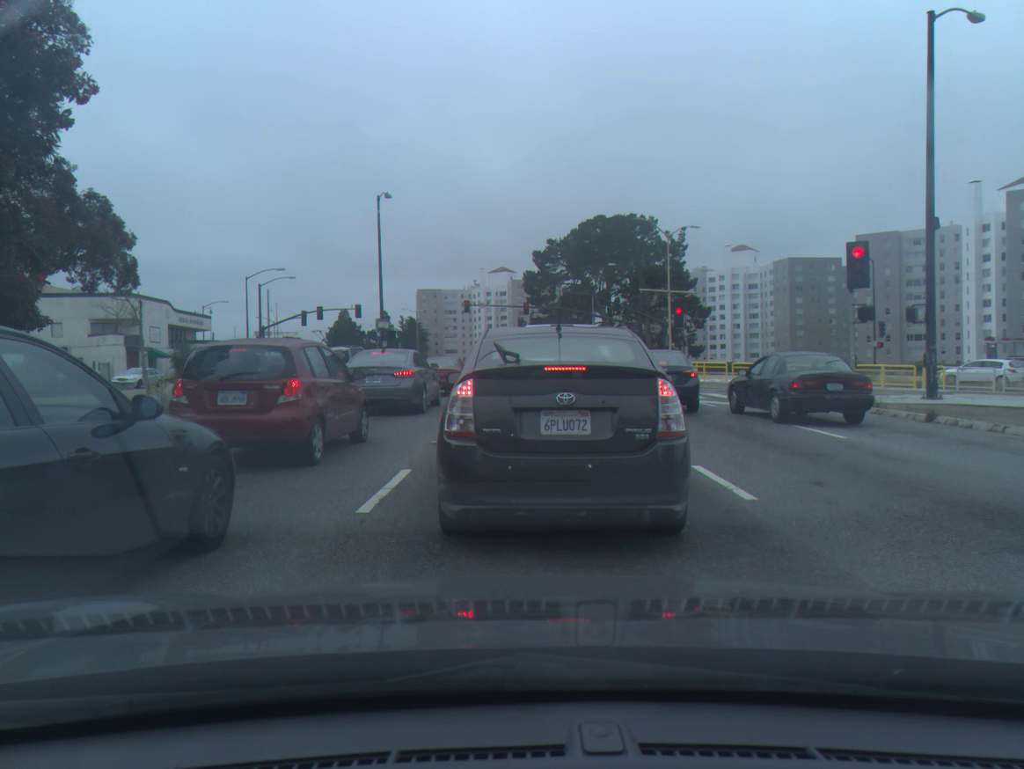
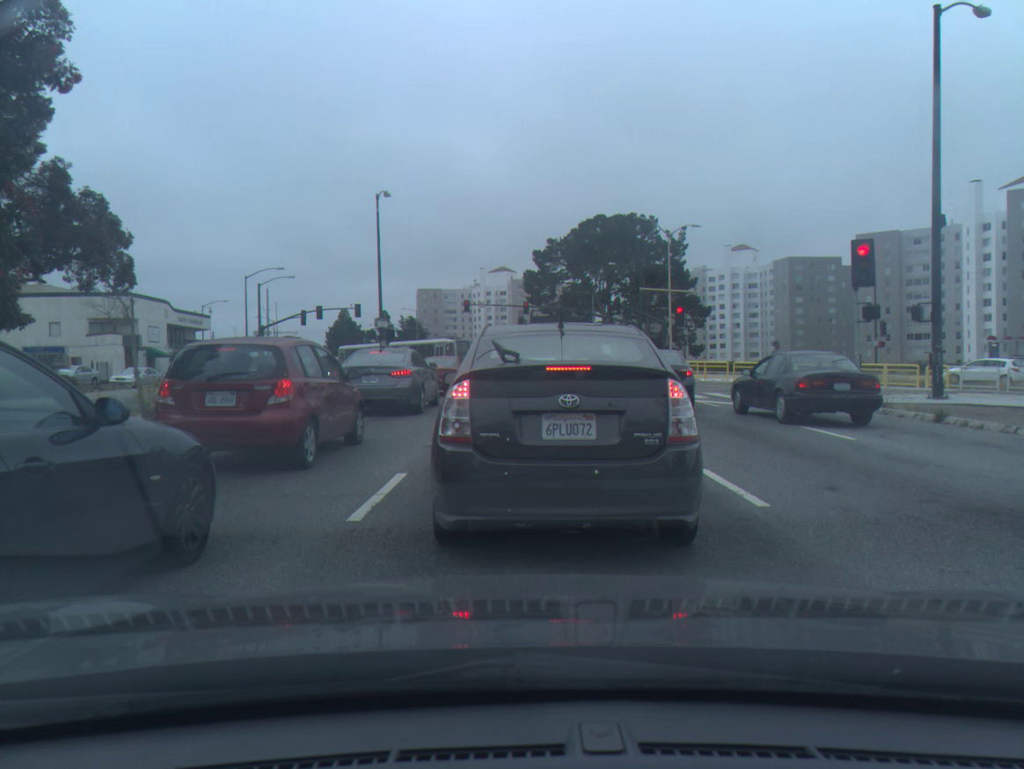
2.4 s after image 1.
(0.0, +0.4) m; 0°
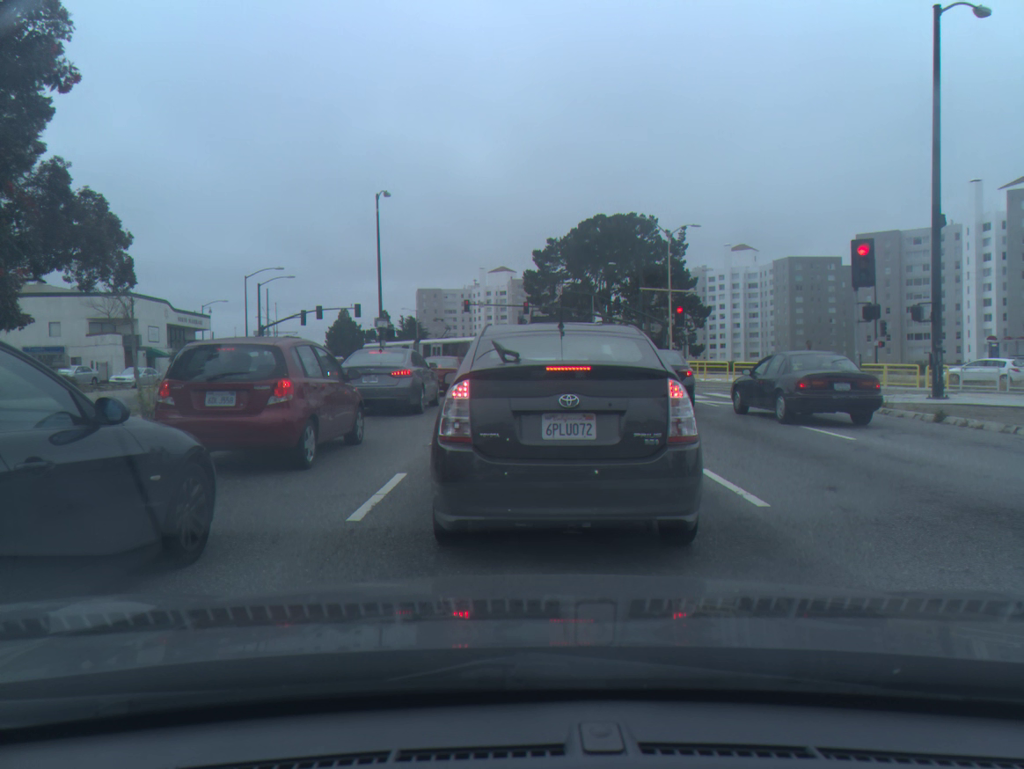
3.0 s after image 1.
(0.0, 0.0) m; 0°
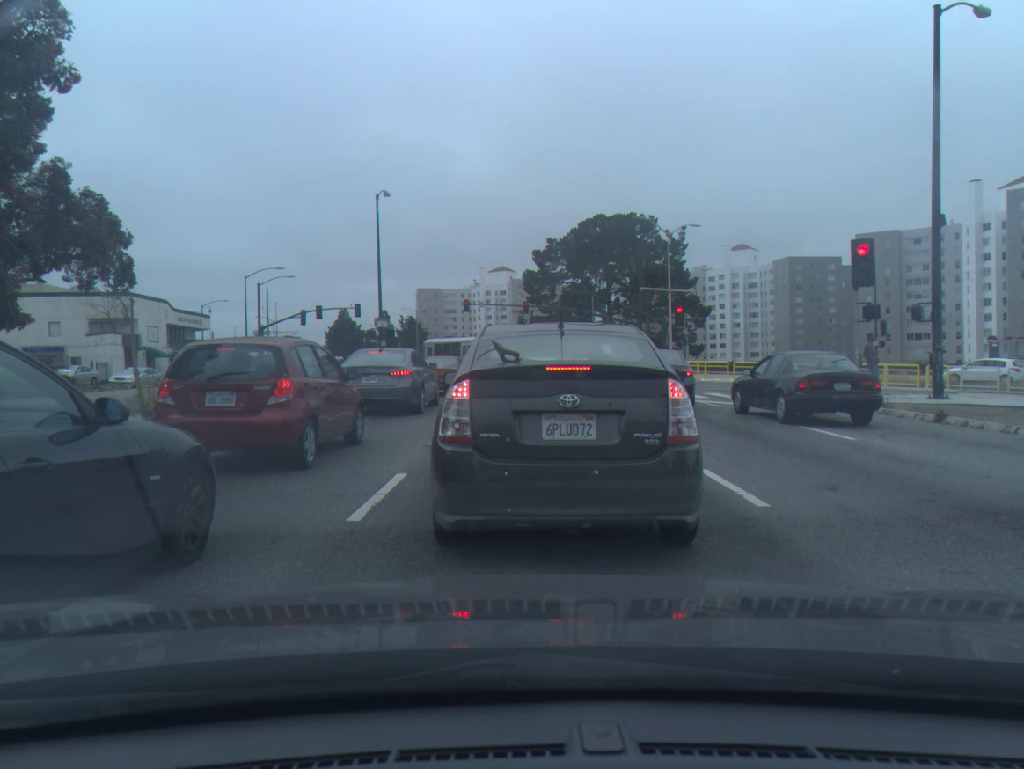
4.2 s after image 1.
(0.0, 0.0) m; 0°
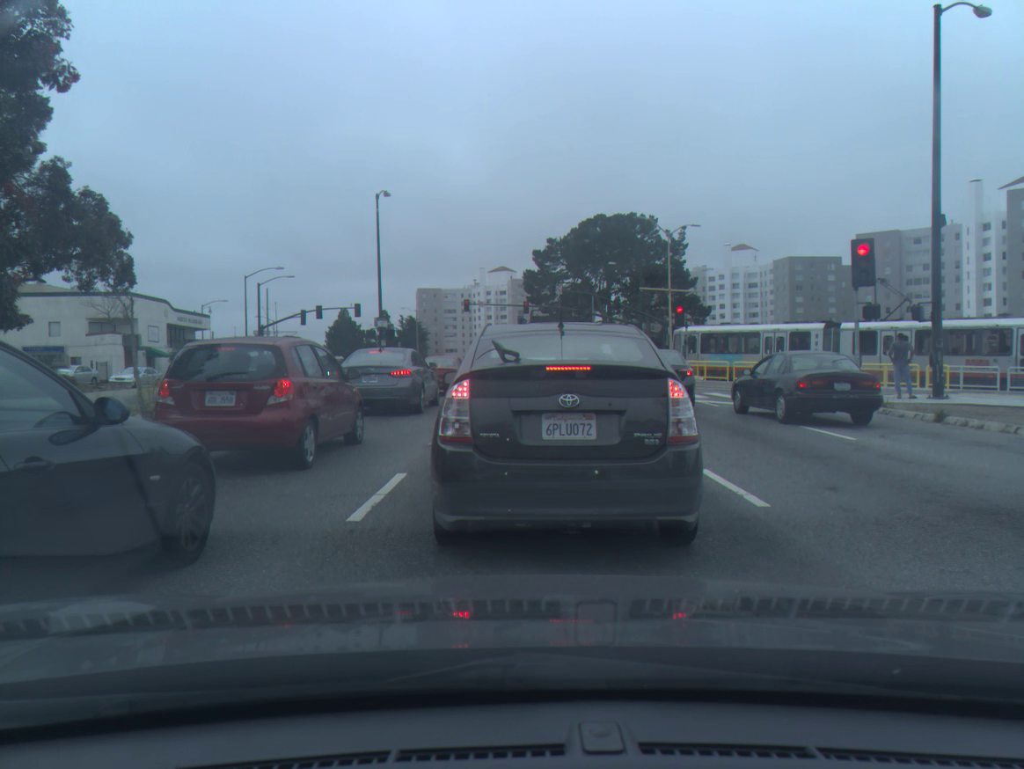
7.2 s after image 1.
(0.0, 0.0) m; 0°
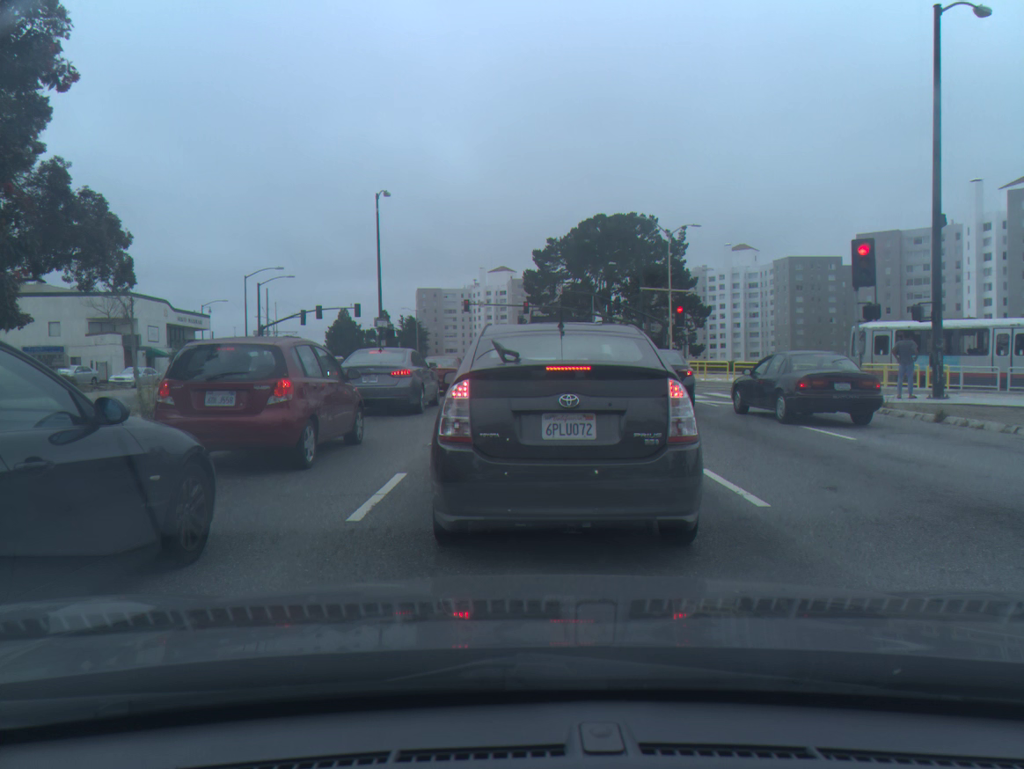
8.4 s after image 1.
(0.0, 0.0) m; 0°
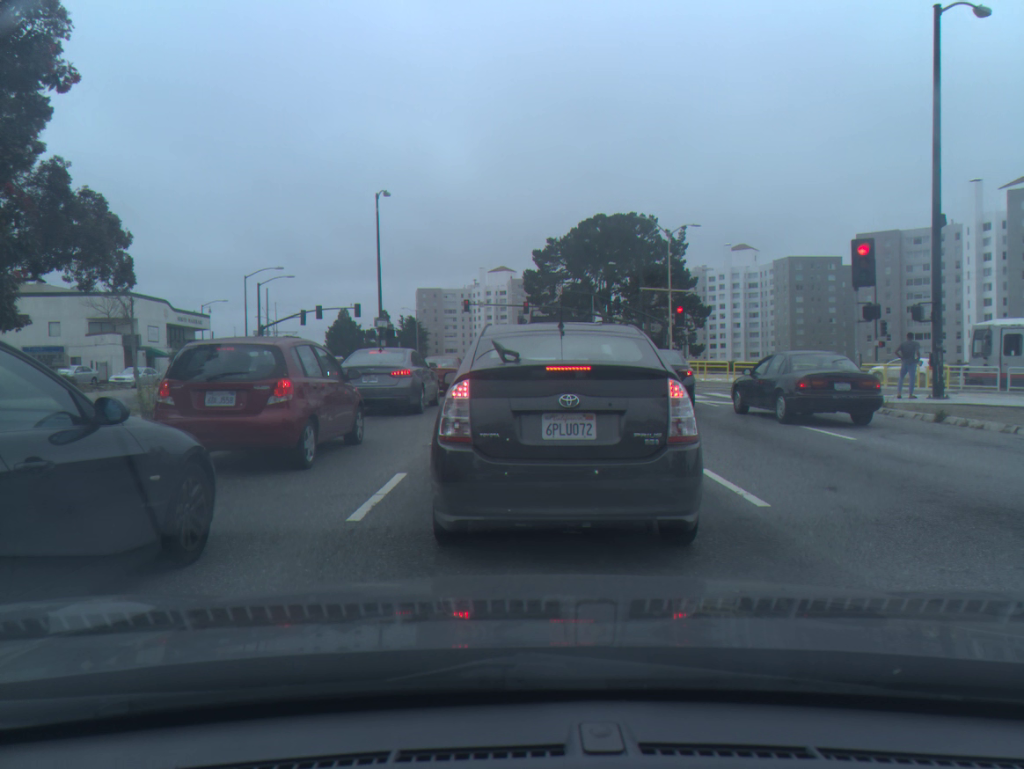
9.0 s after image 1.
(0.0, 0.0) m; 0°
